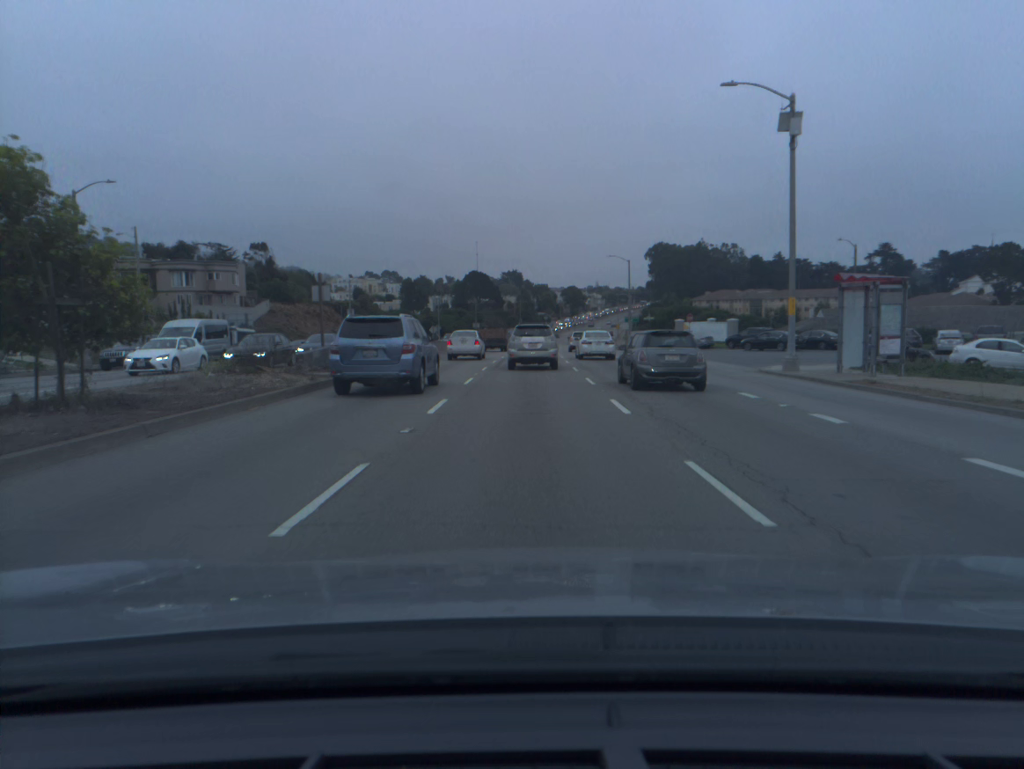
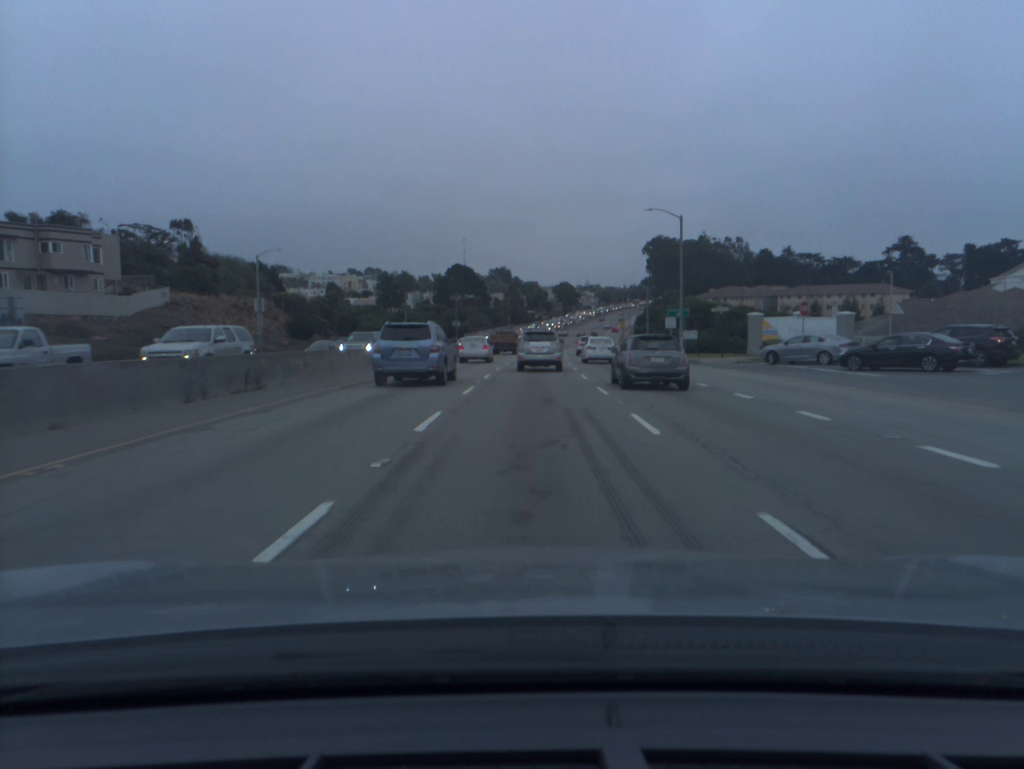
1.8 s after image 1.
(+0.2, +31.8) m; +1°
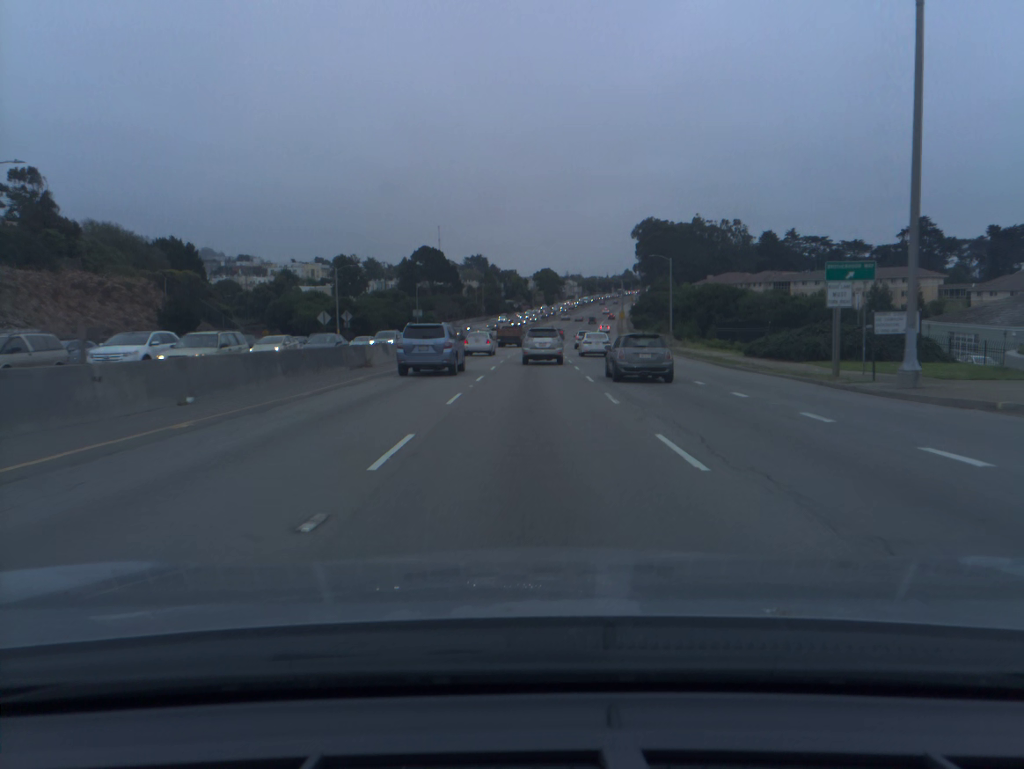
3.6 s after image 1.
(+0.5, +32.3) m; +2°
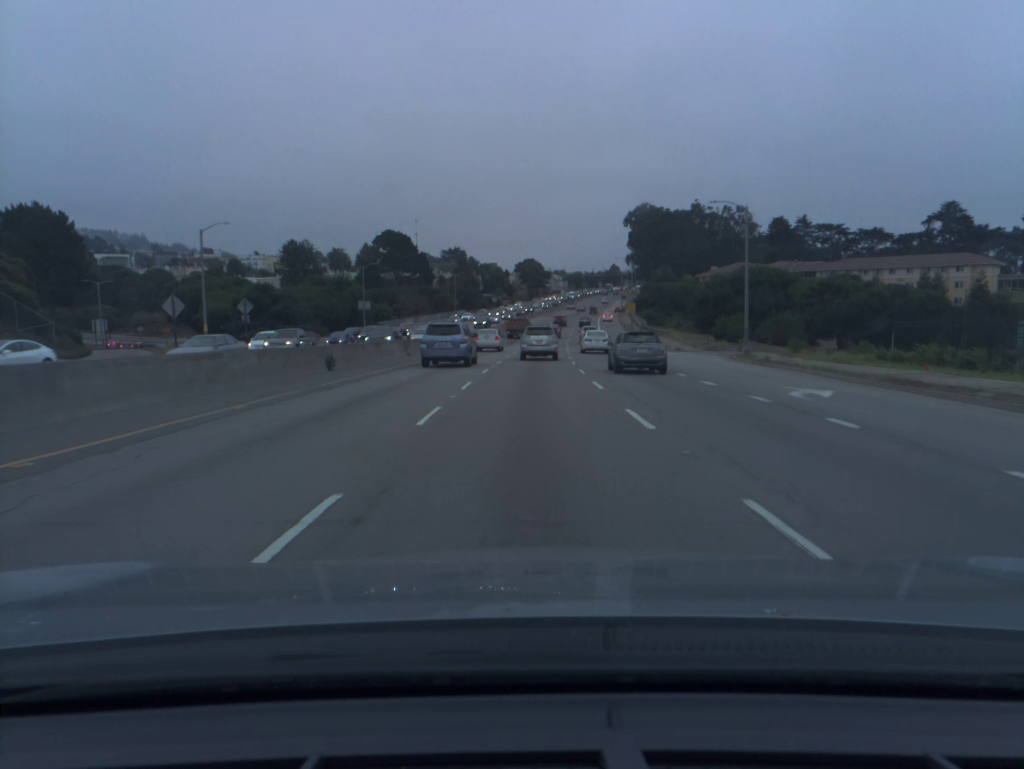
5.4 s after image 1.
(+0.4, +33.7) m; +1°
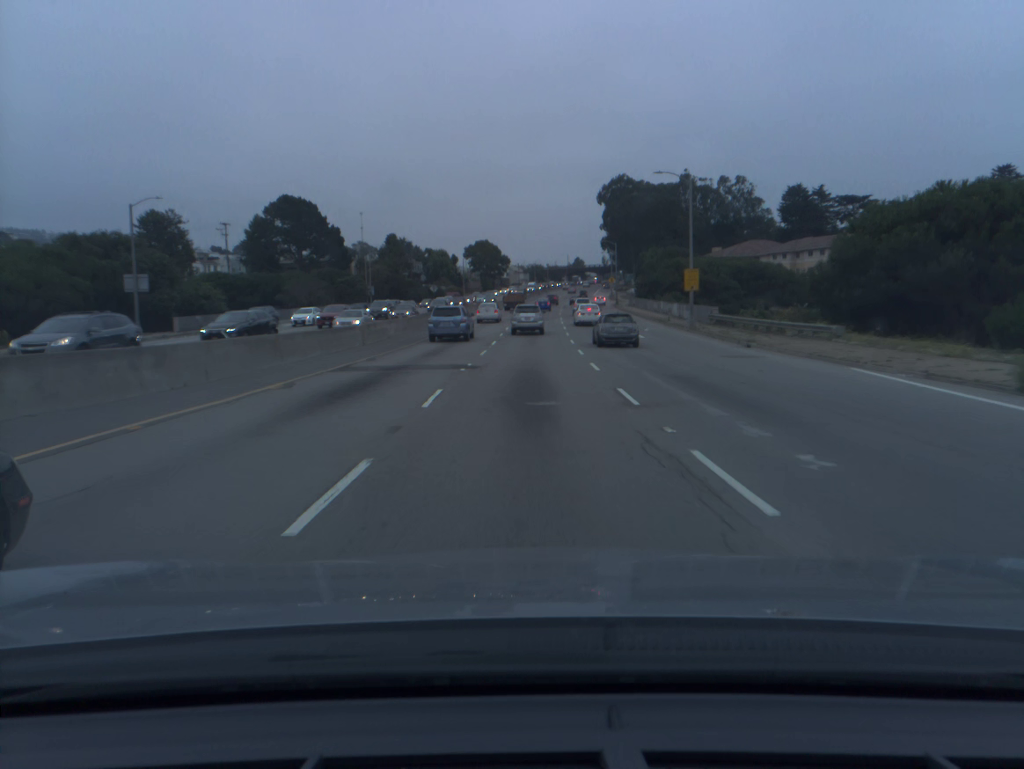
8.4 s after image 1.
(+1.4, +57.4) m; +3°
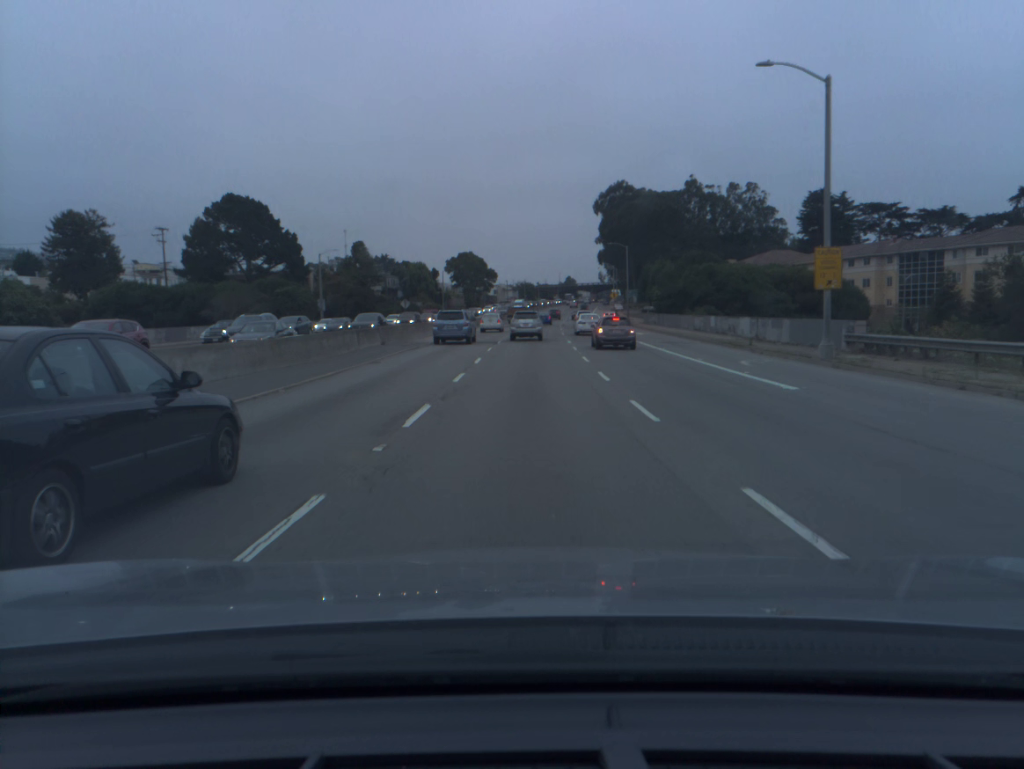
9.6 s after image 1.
(+0.2, +23.7) m; +1°
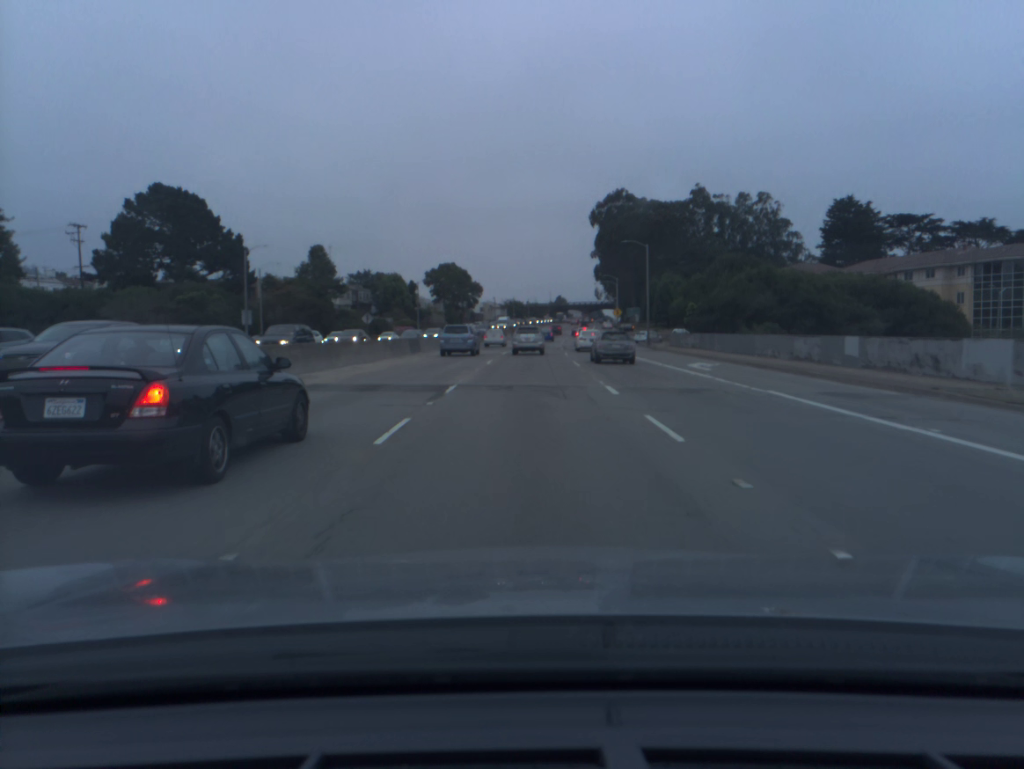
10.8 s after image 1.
(+0.2, +23.8) m; +1°
